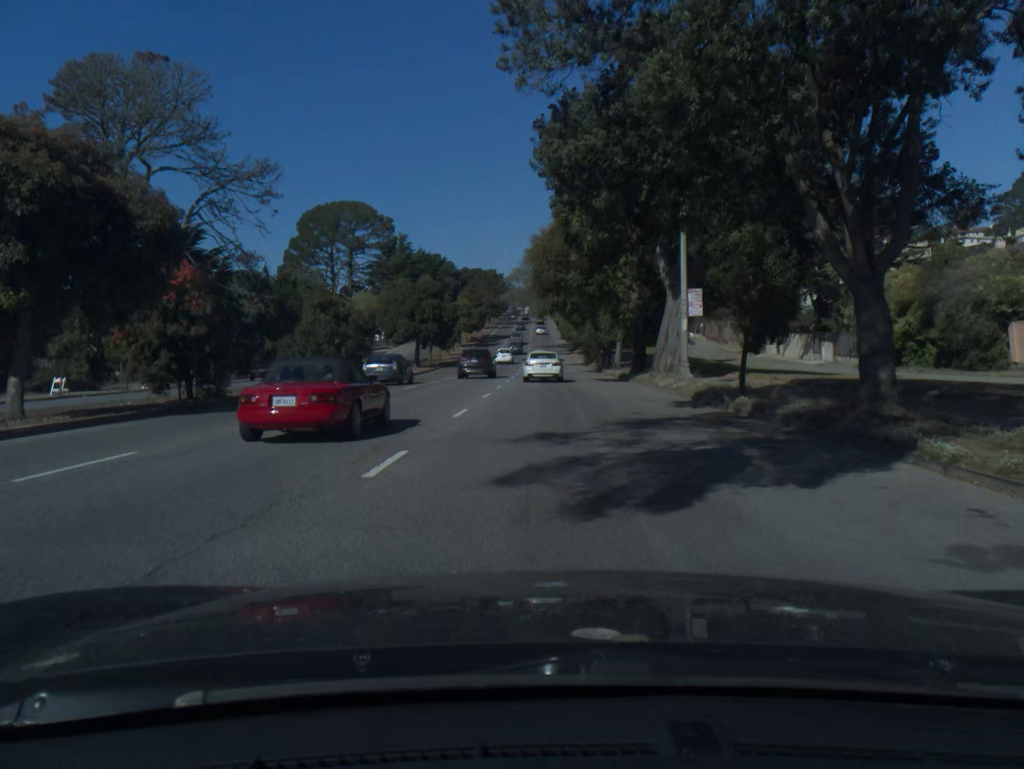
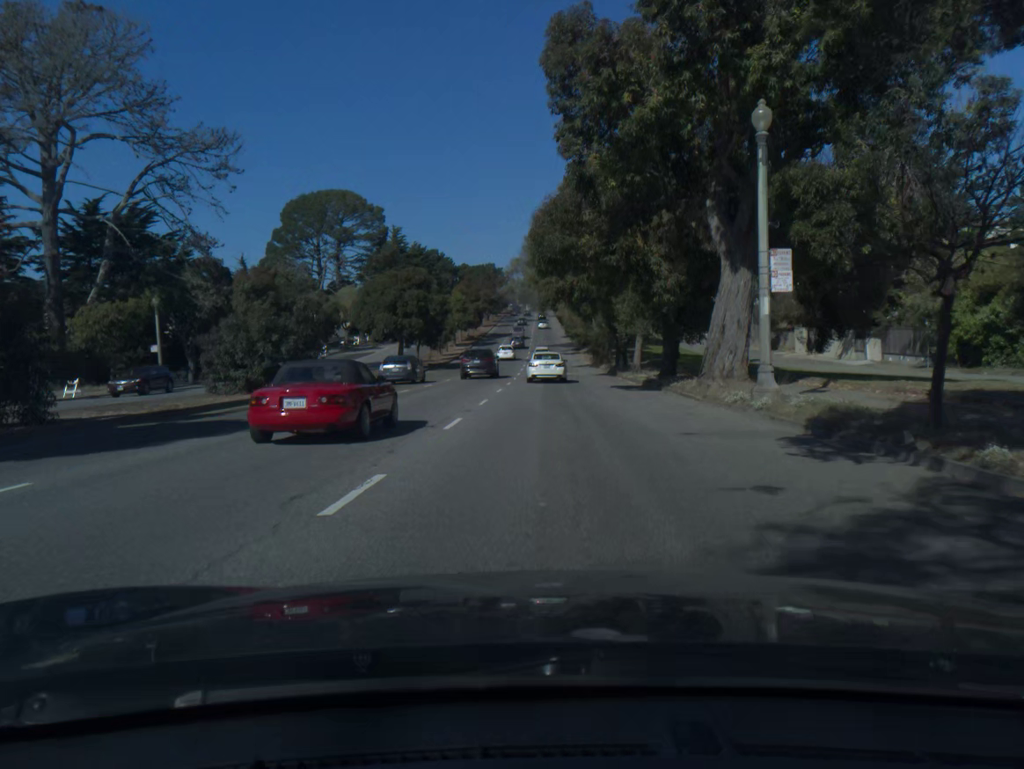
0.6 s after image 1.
(0.0, +9.3) m; 0°
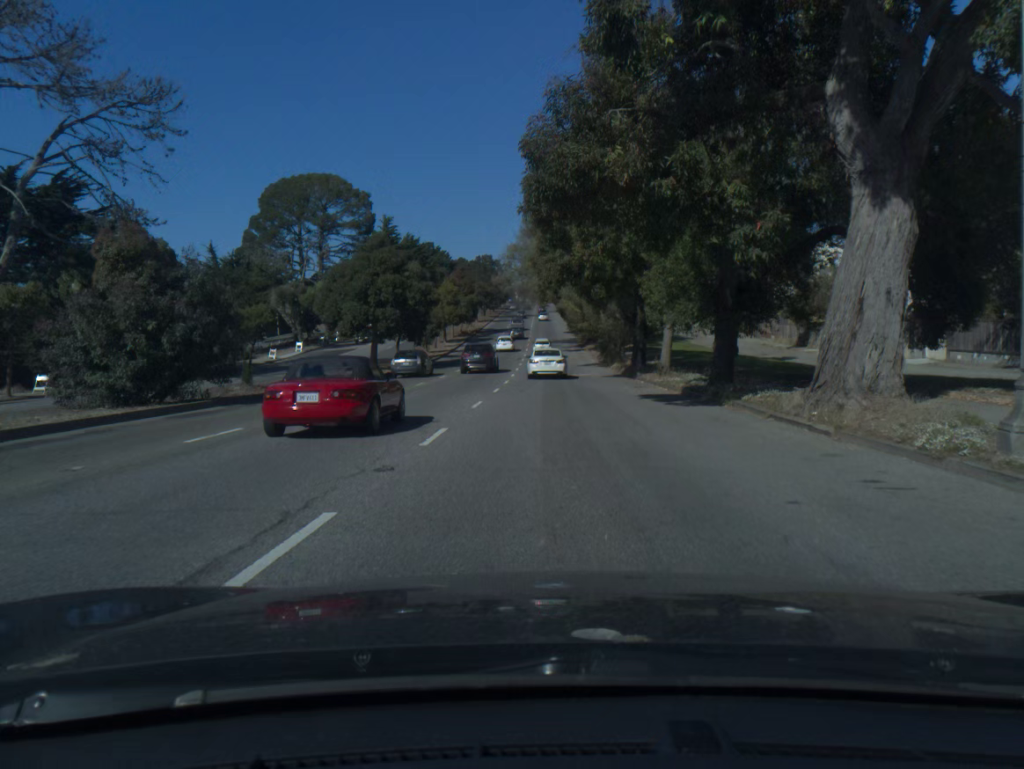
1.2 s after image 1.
(0.0, +9.3) m; 0°
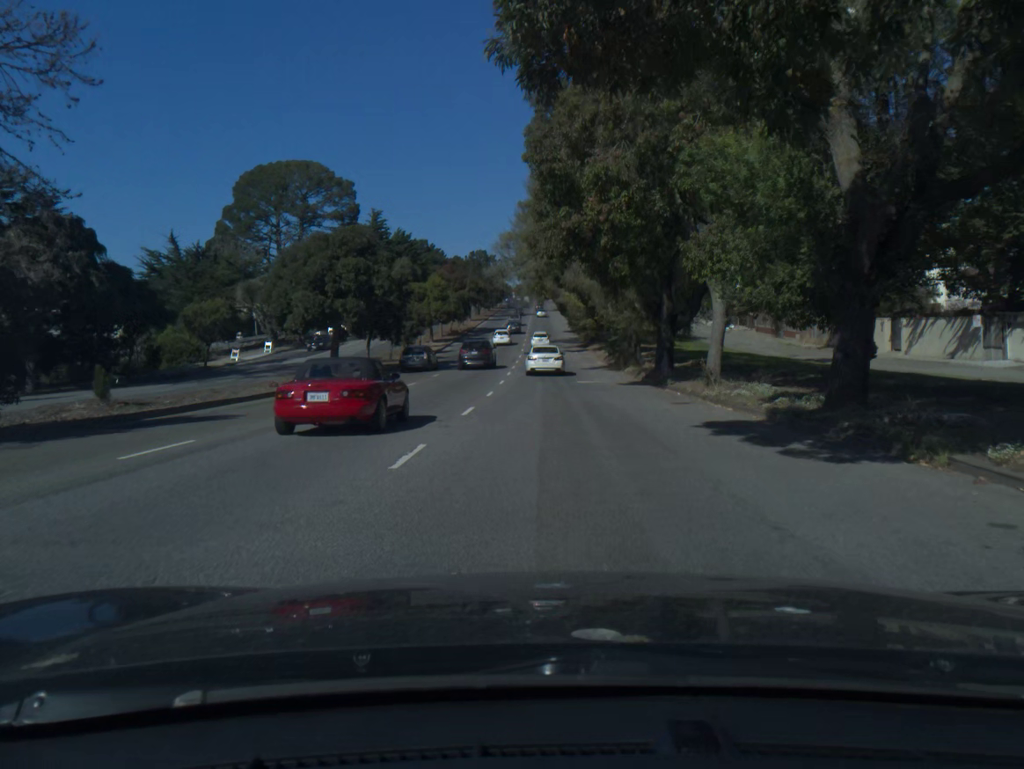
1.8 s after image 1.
(0.0, +9.4) m; 0°
